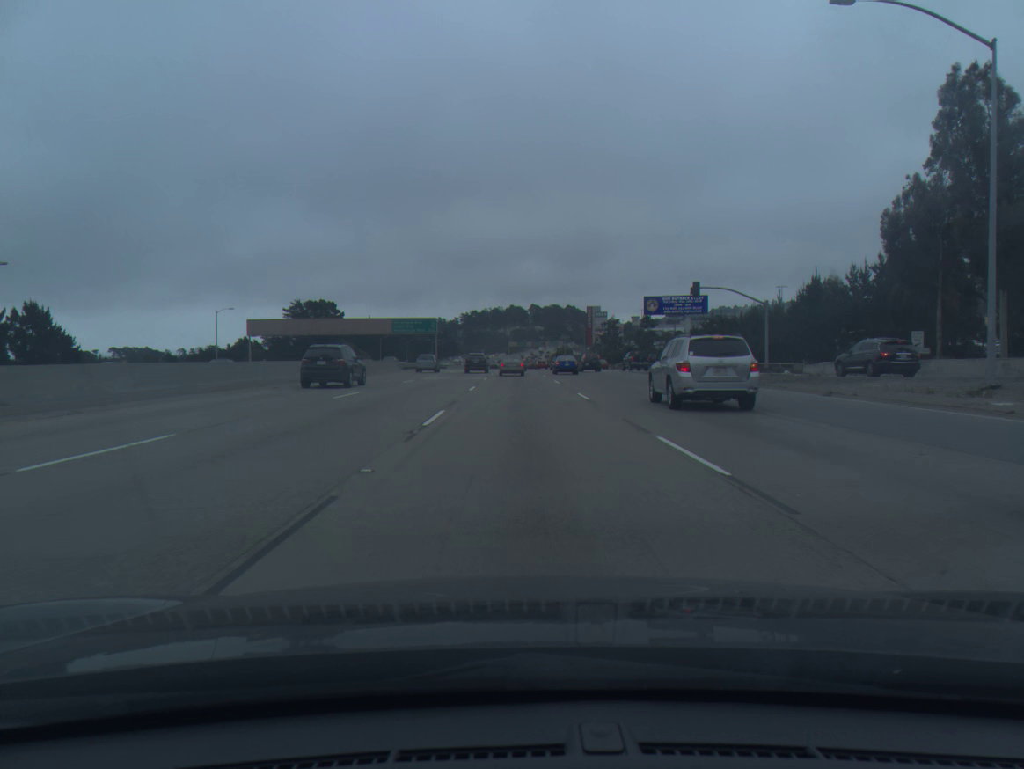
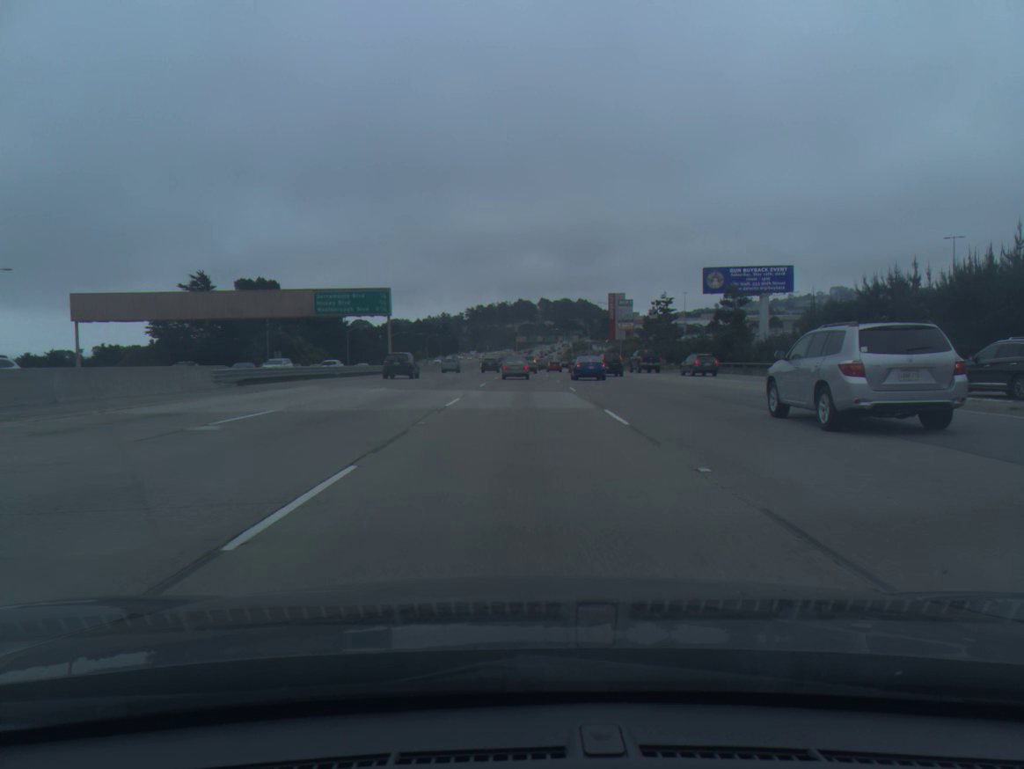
(-0.1, +52.8) m; -1°
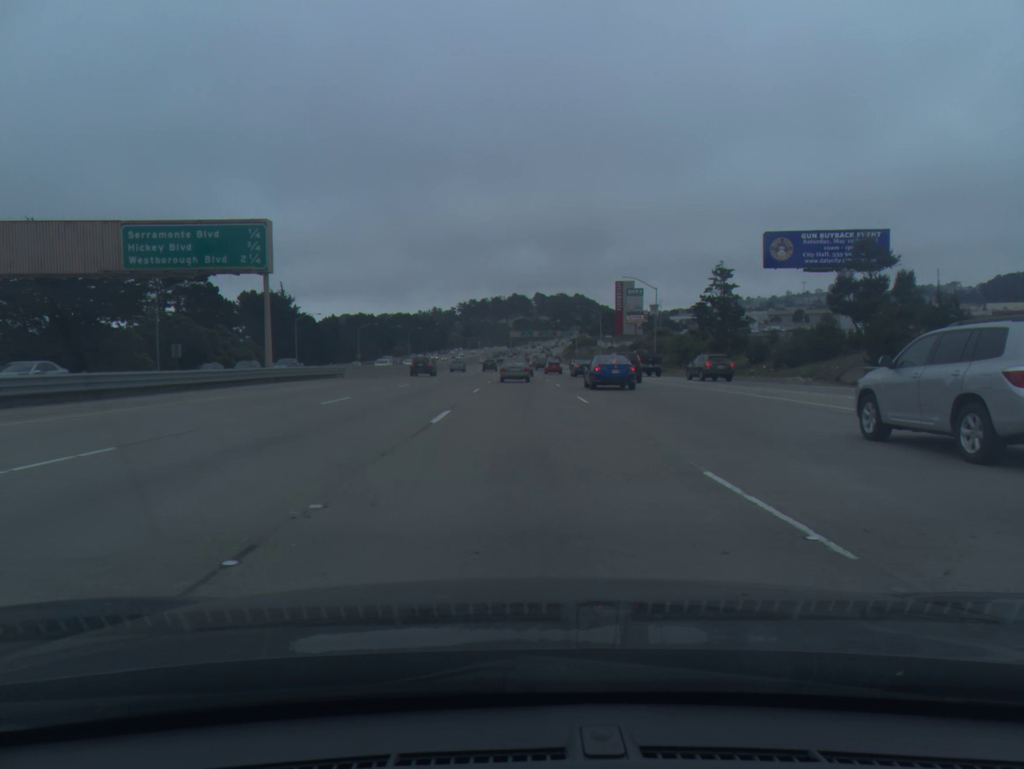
(0.0, +36.6) m; 0°
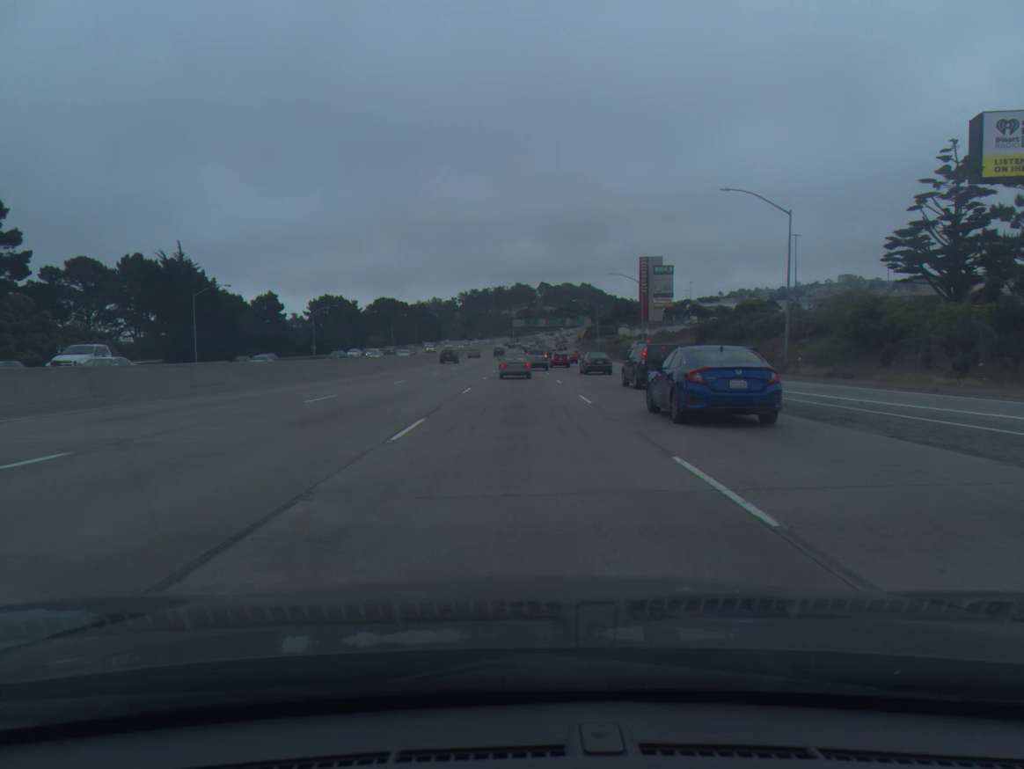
(+0.1, +45.1) m; 0°
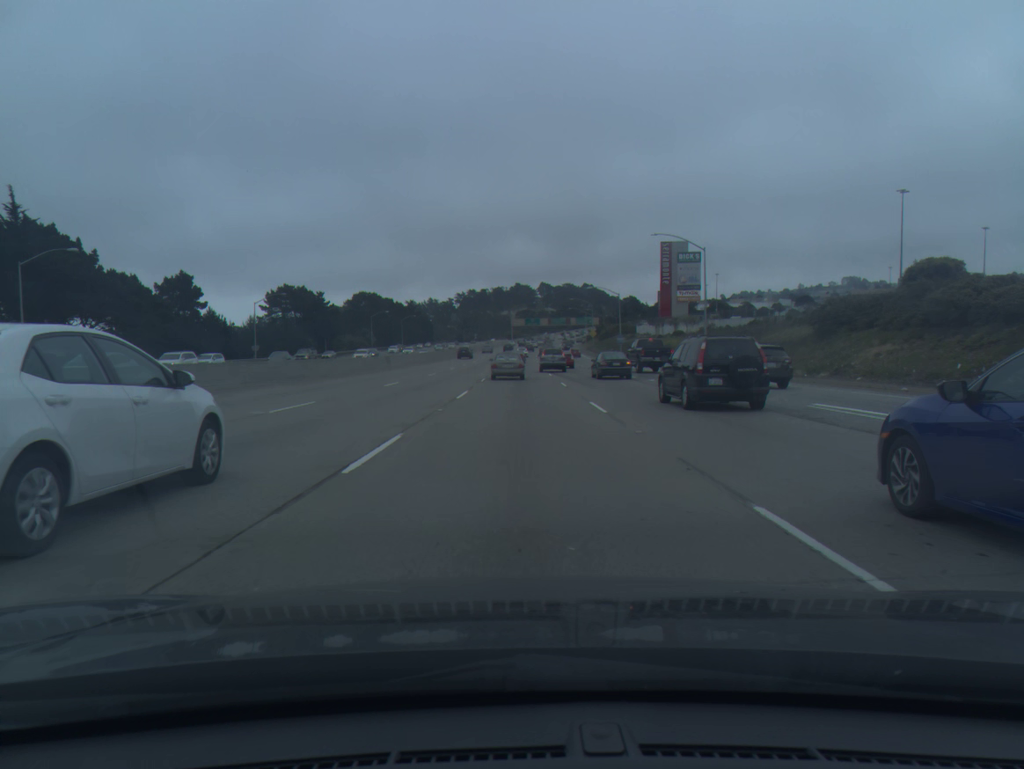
(0.0, +32.3) m; 0°
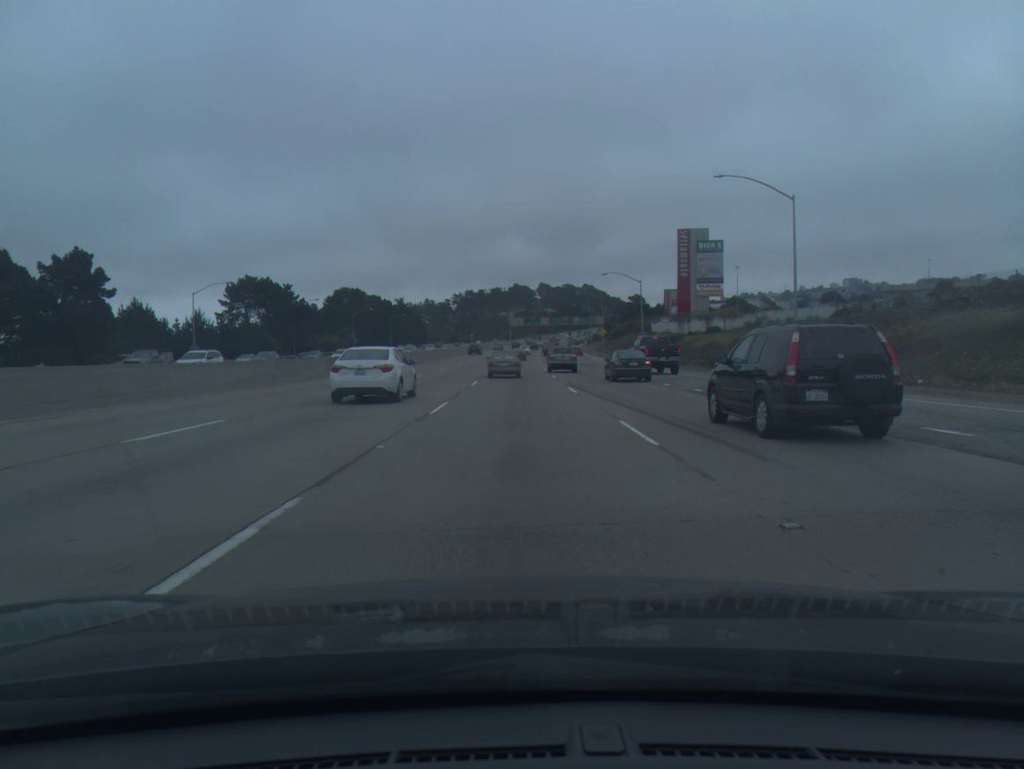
(0.0, +21.1) m; 0°
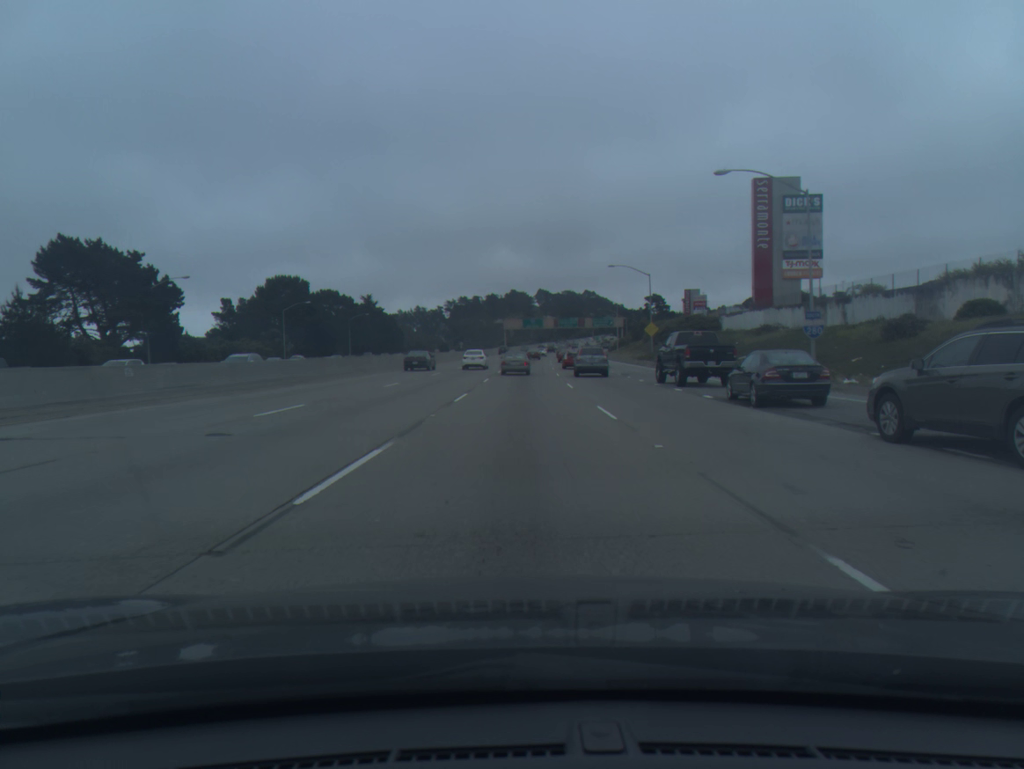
(-0.1, +53.5) m; 0°
